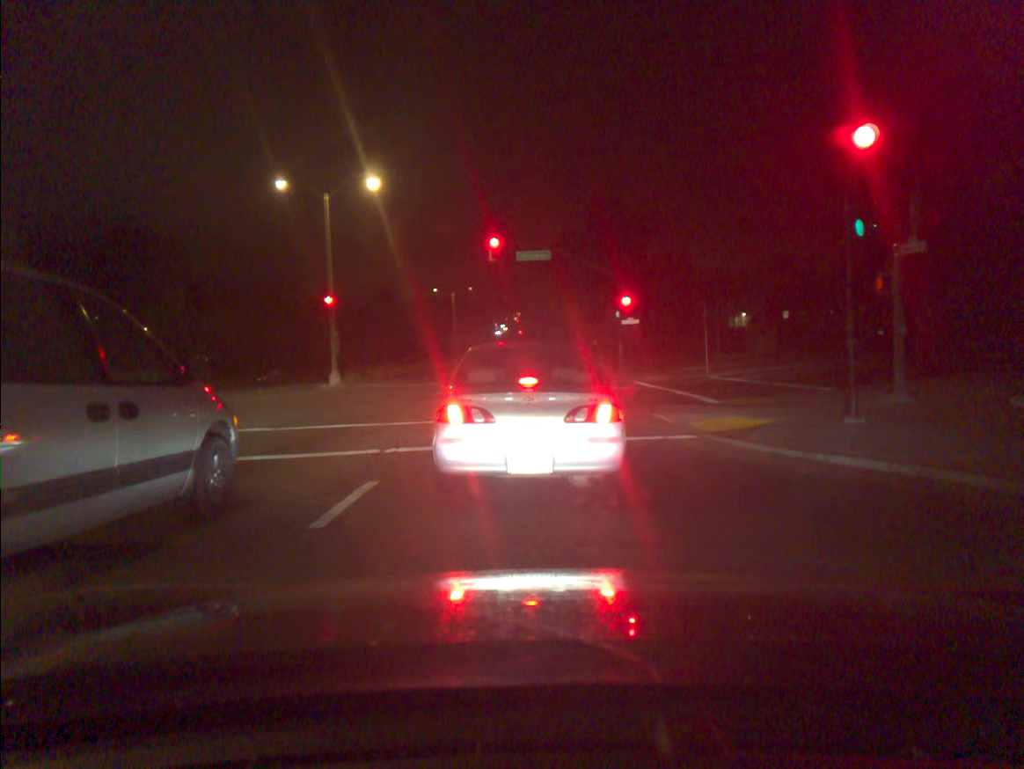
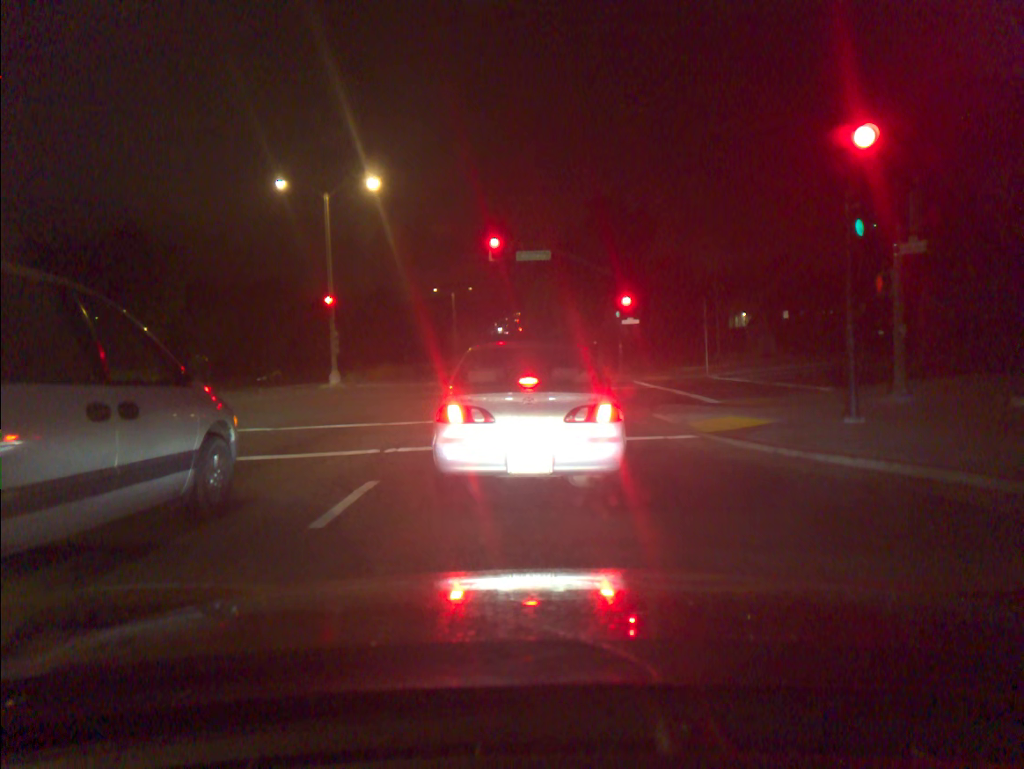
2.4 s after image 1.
(0.0, 0.0) m; 0°
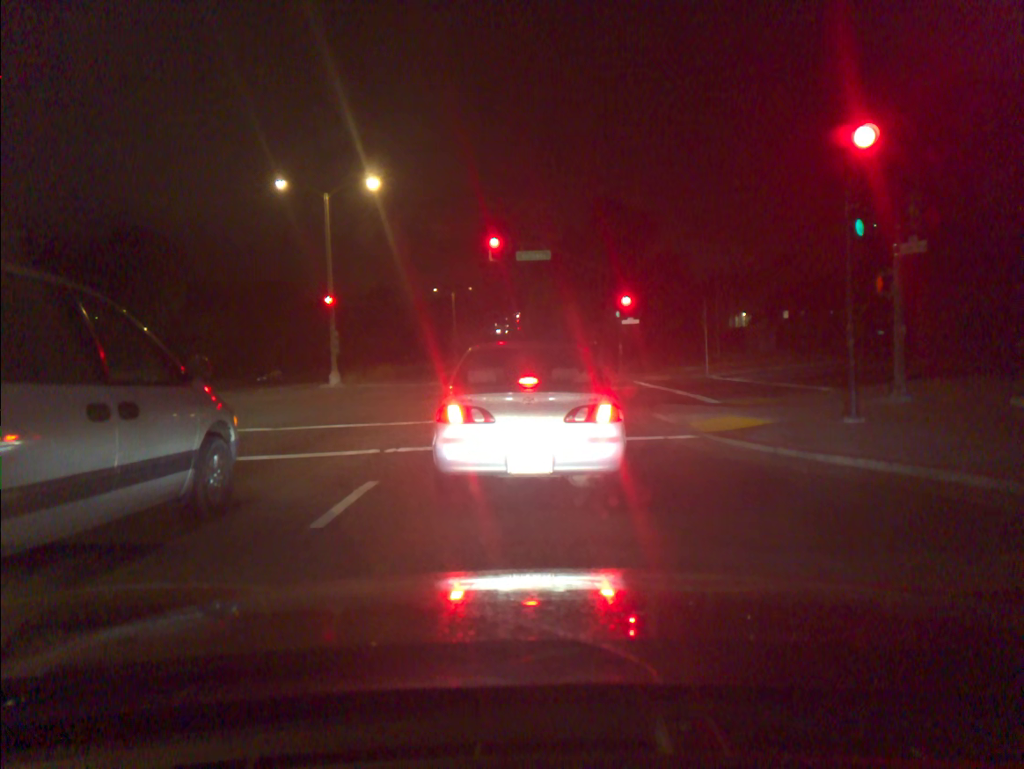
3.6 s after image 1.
(0.0, 0.0) m; 0°
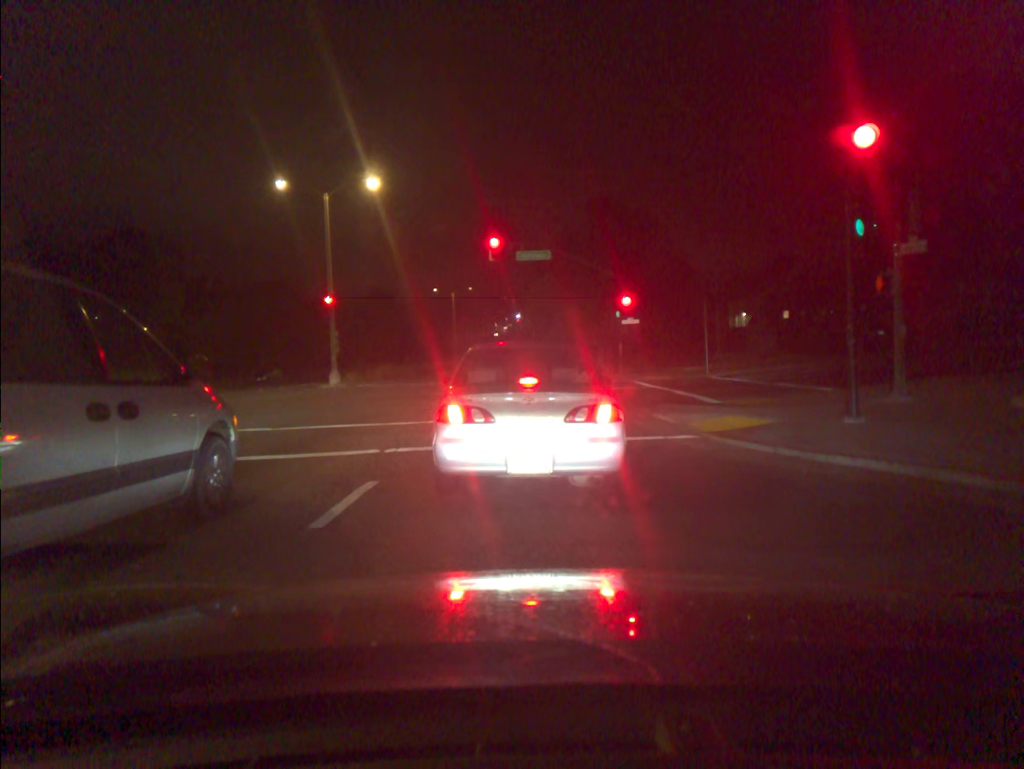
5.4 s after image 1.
(0.0, 0.0) m; 0°
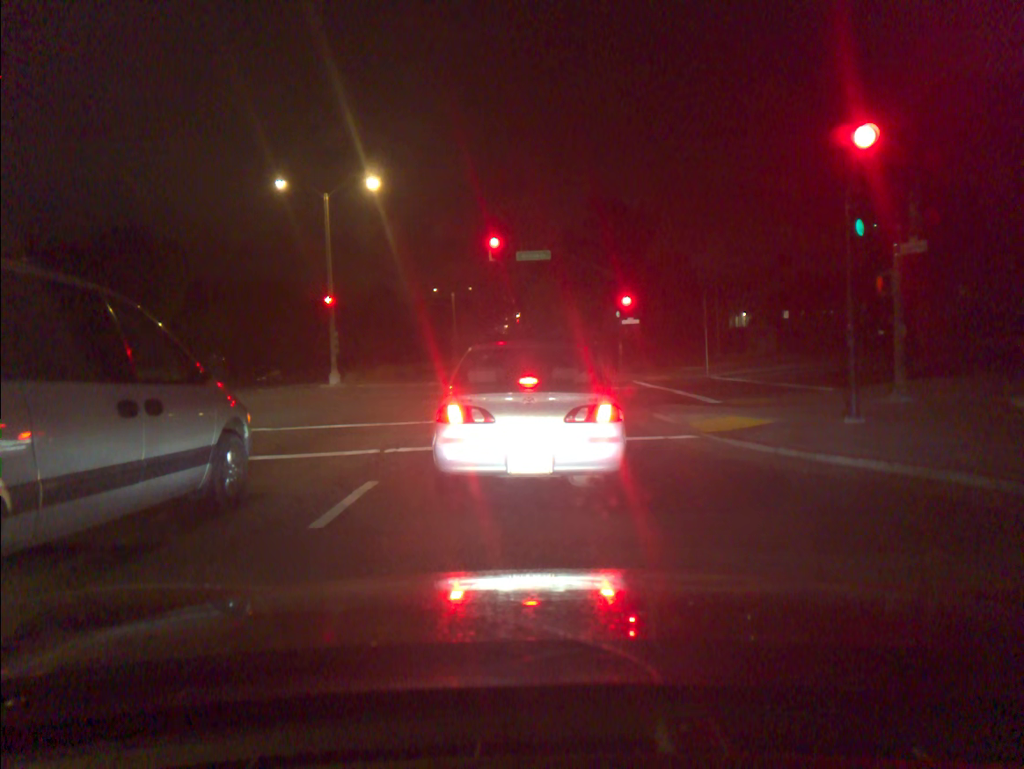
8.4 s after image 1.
(0.0, 0.0) m; 0°
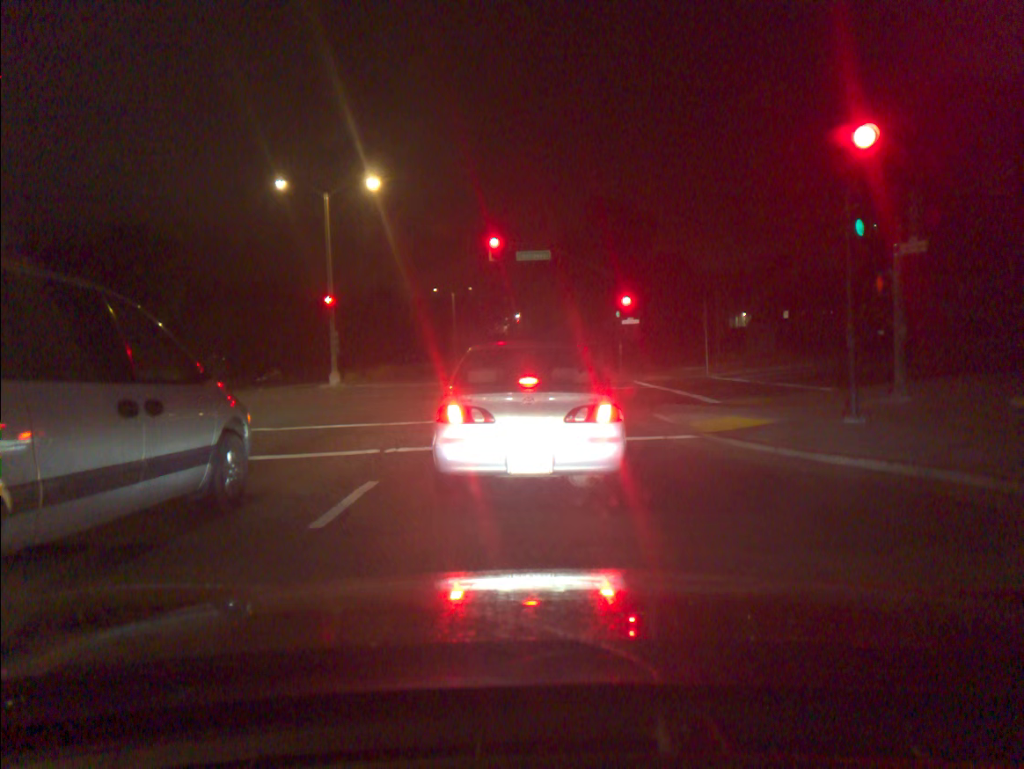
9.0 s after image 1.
(0.0, 0.0) m; 0°
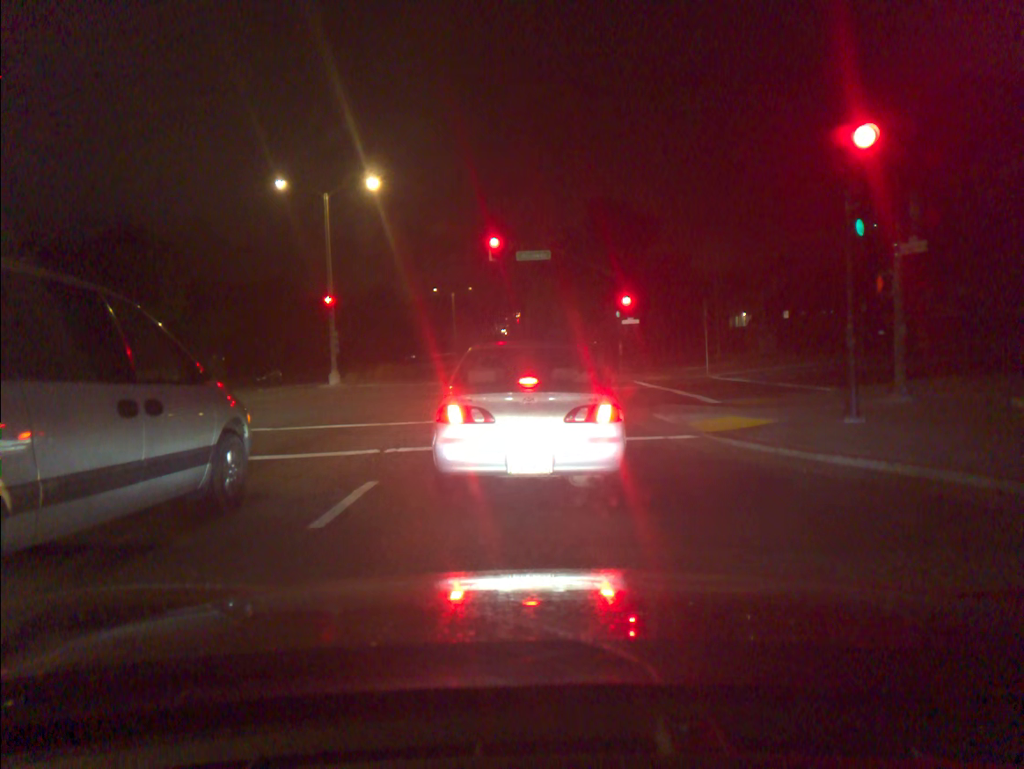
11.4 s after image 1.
(0.0, 0.0) m; 0°
